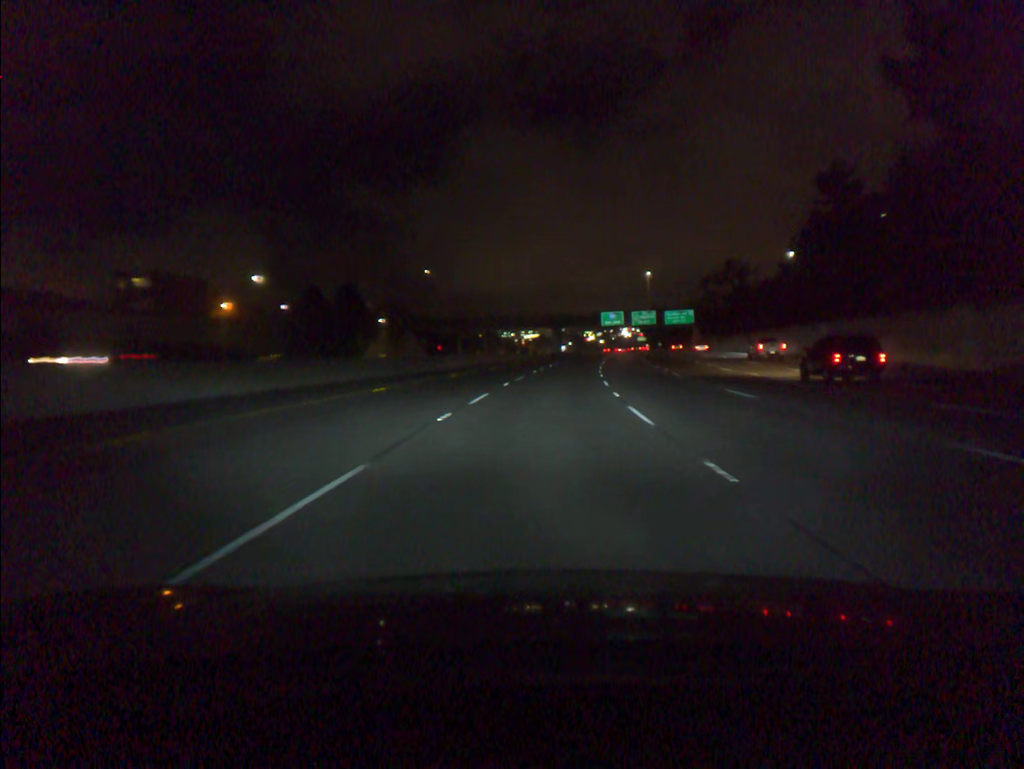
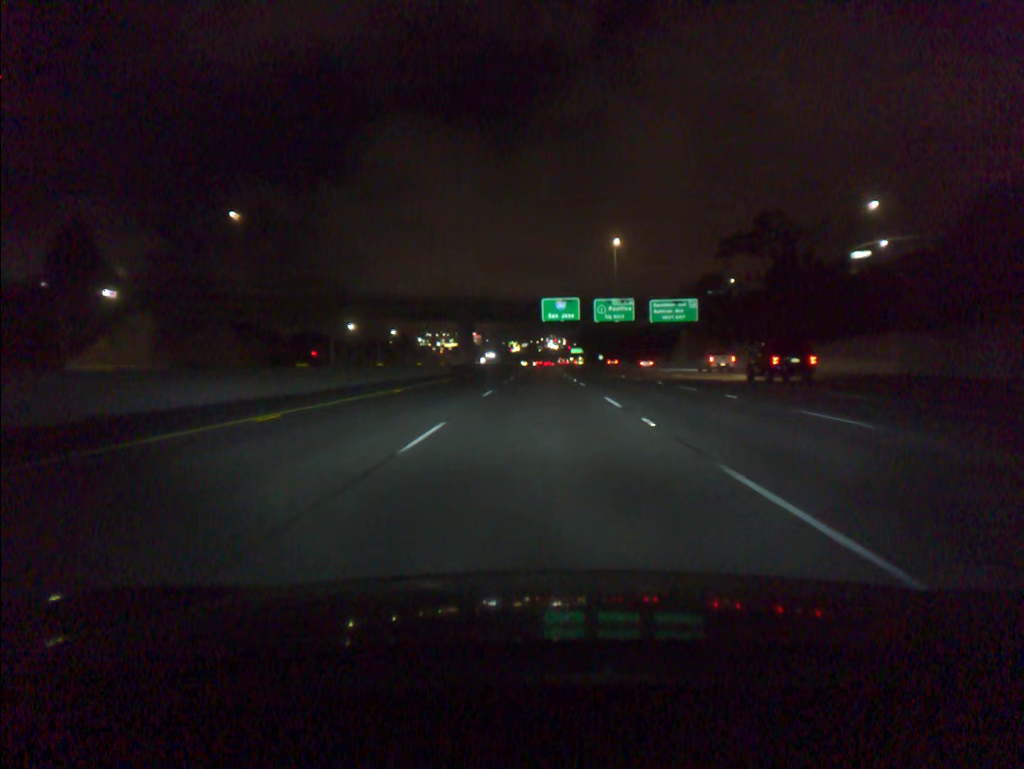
(+3.4, +67.3) m; +5°
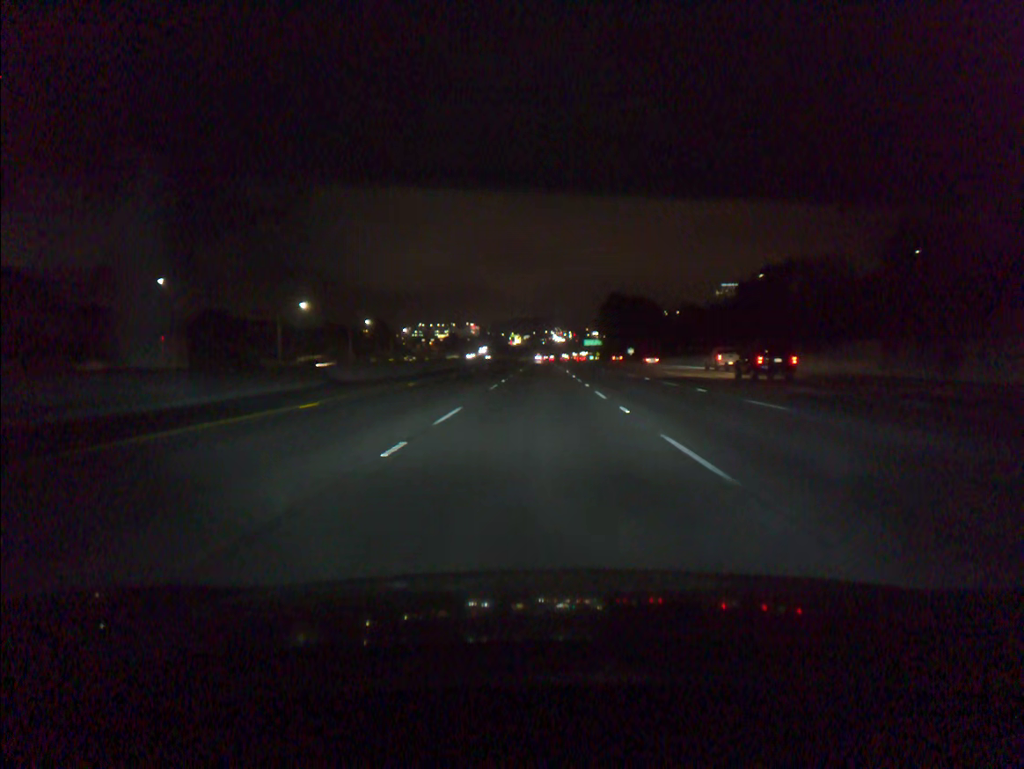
(+0.2, +84.4) m; 0°
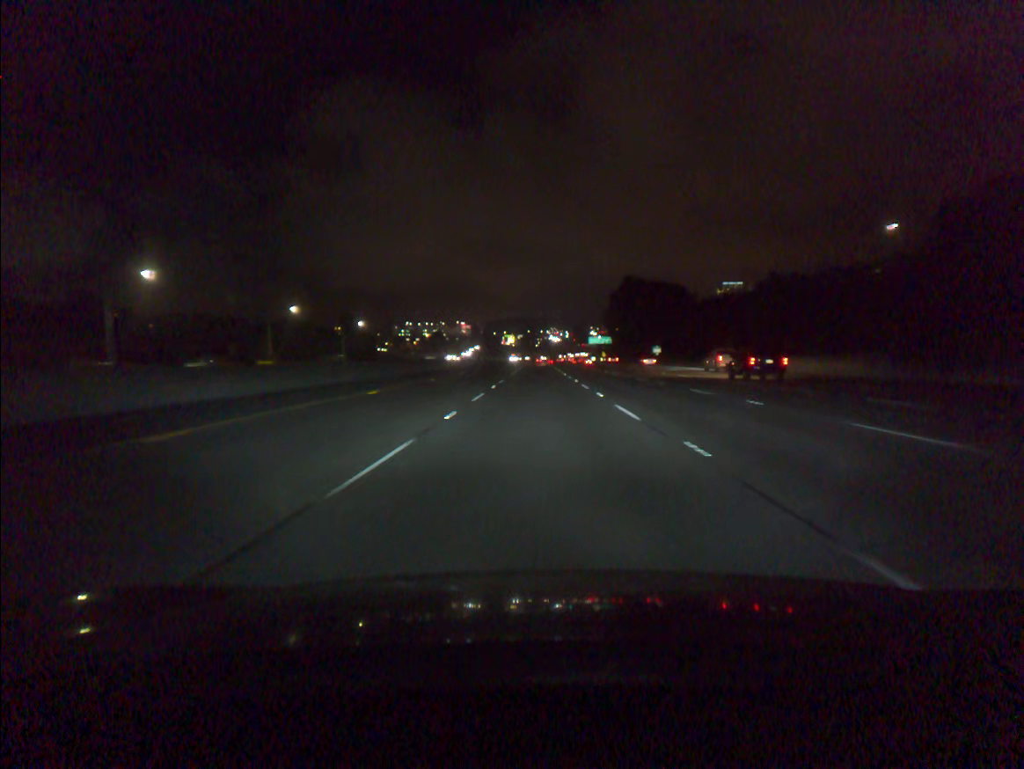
(+0.1, +50.8) m; 0°
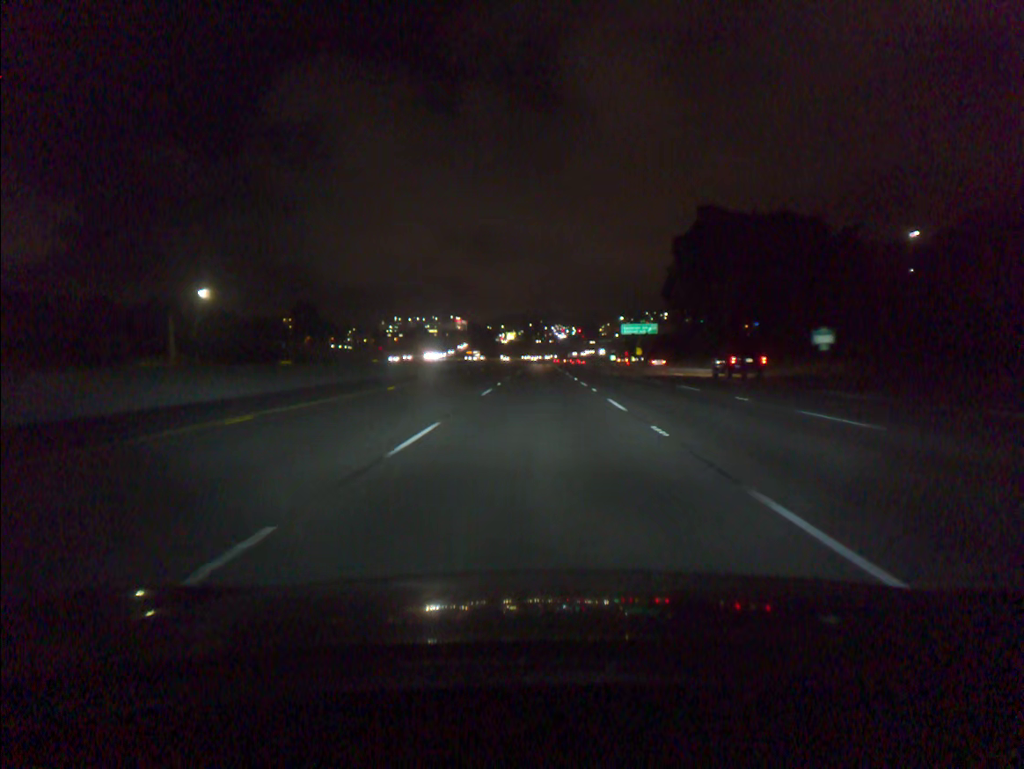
(-0.2, +85.0) m; 0°
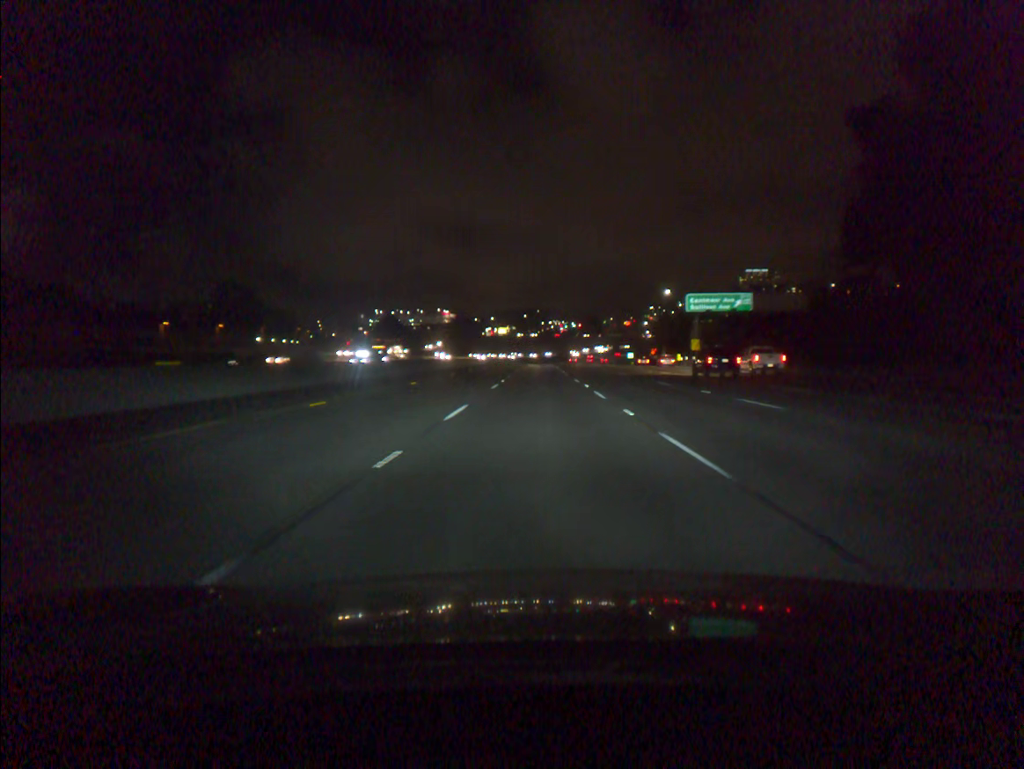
(0.0, +68.0) m; 0°
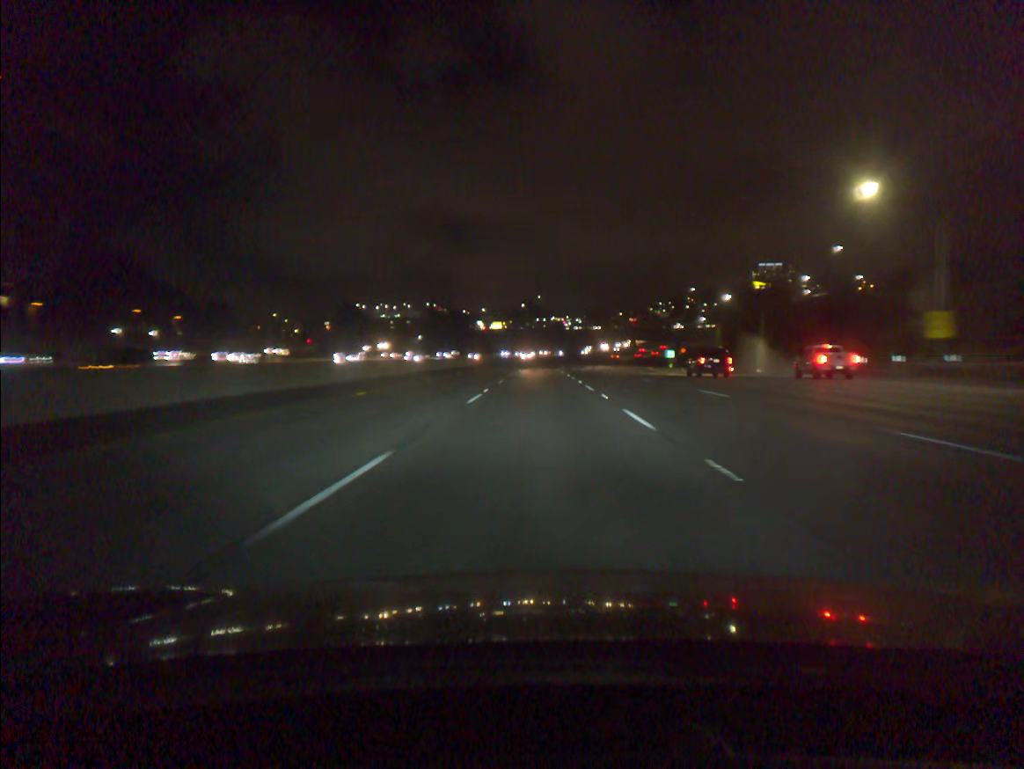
(0.0, +68.1) m; 0°
